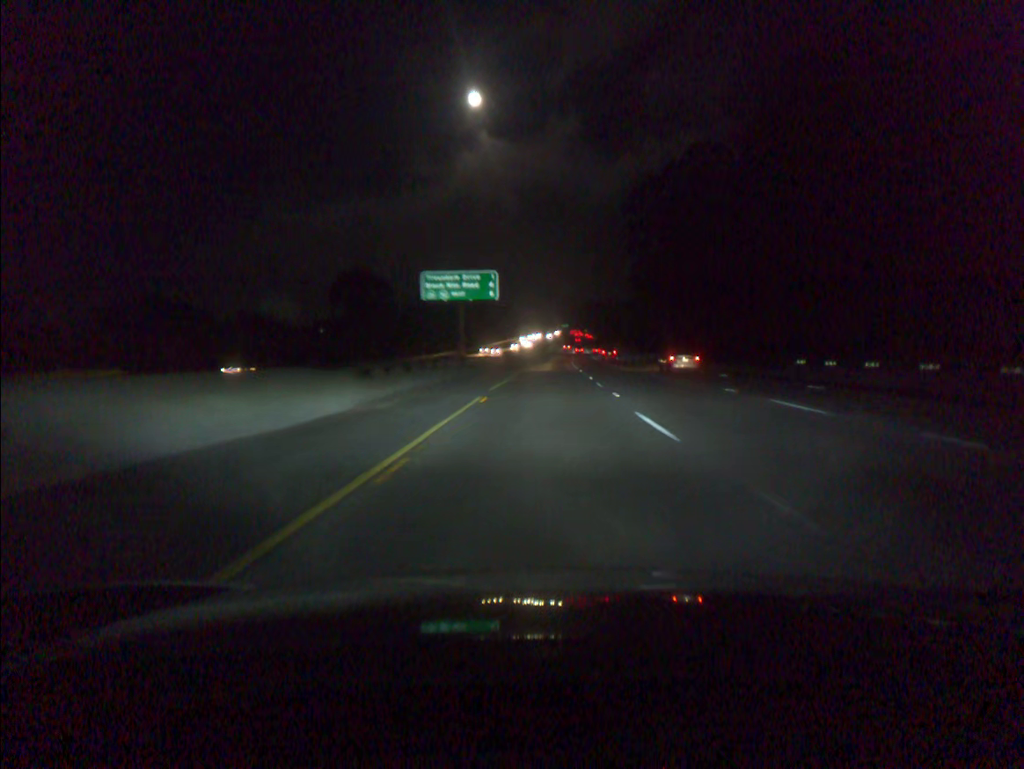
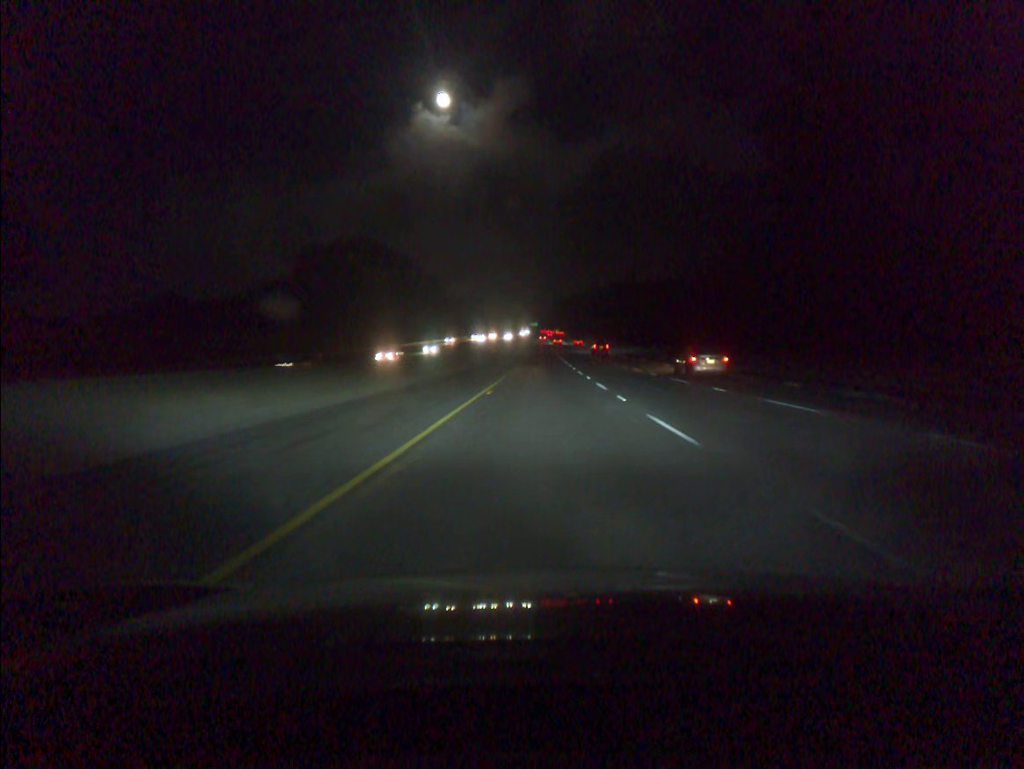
(+2.5, +102.3) m; +2°
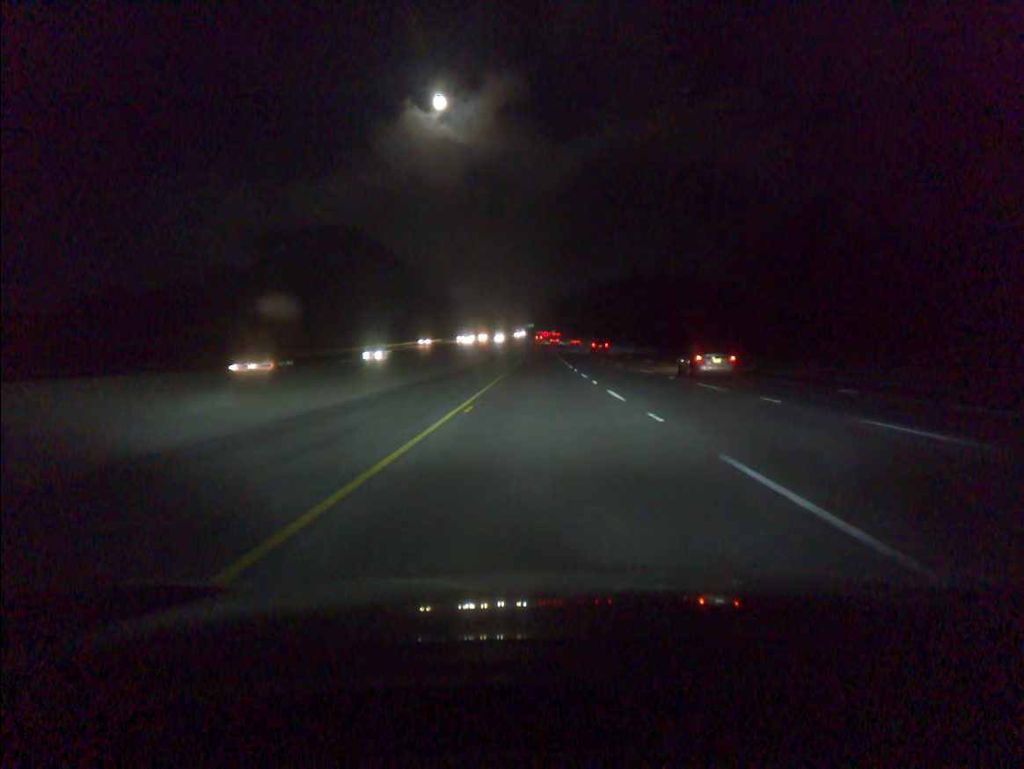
(+0.1, +20.5) m; 0°
